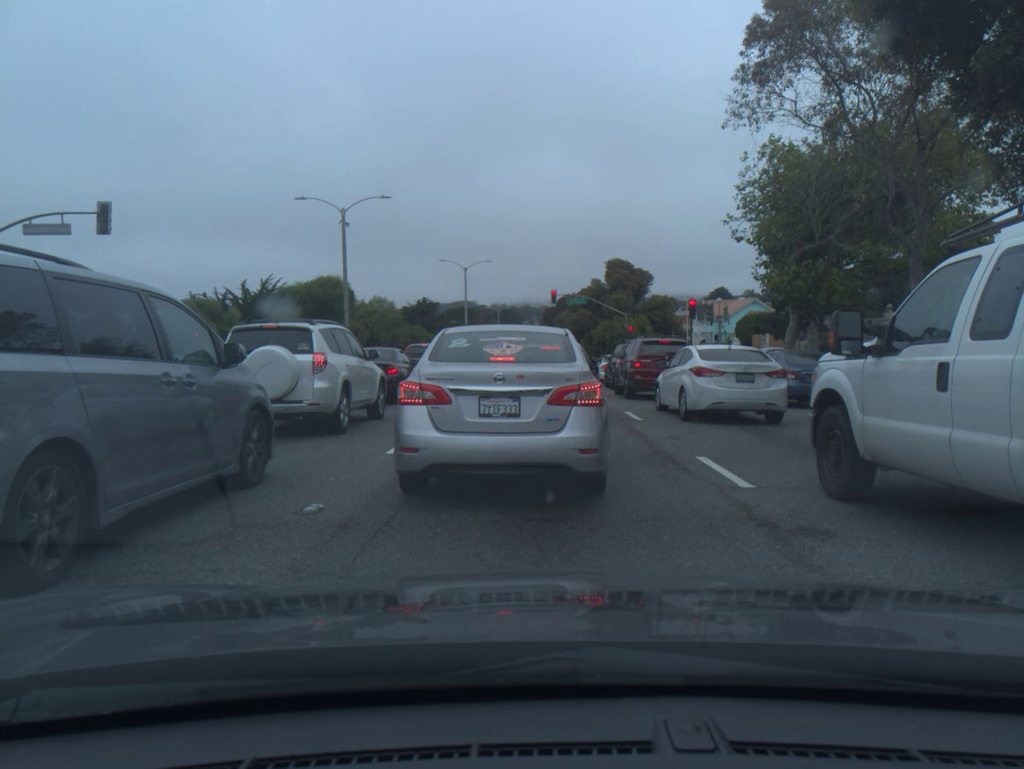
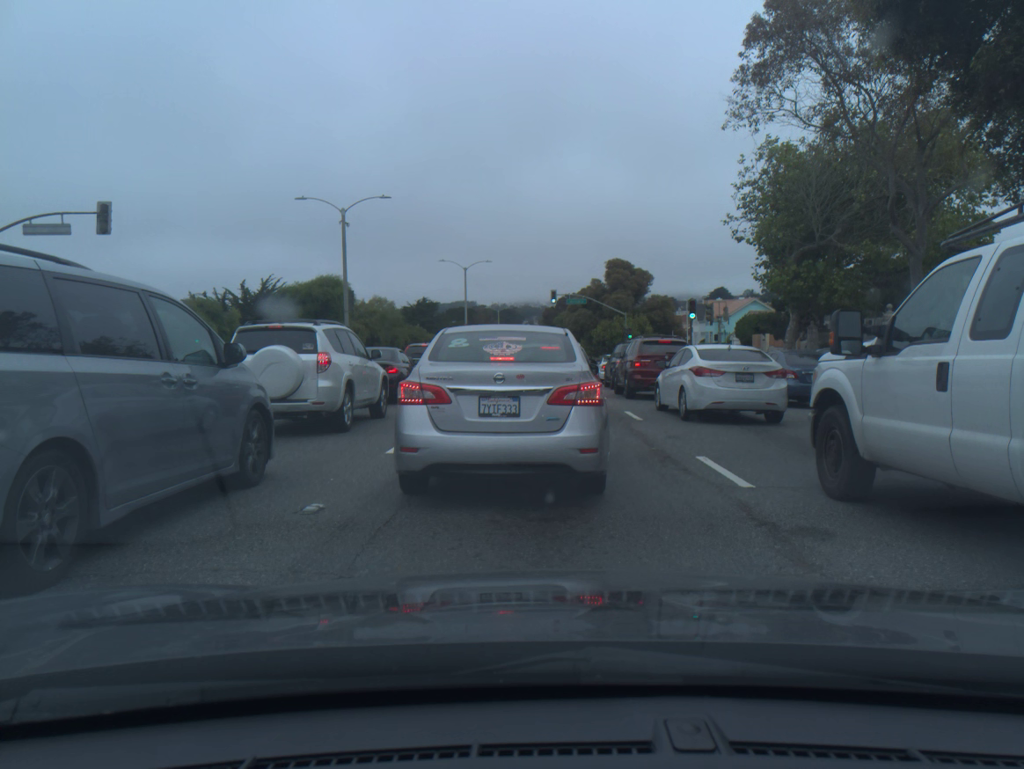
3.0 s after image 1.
(0.0, 0.0) m; 0°
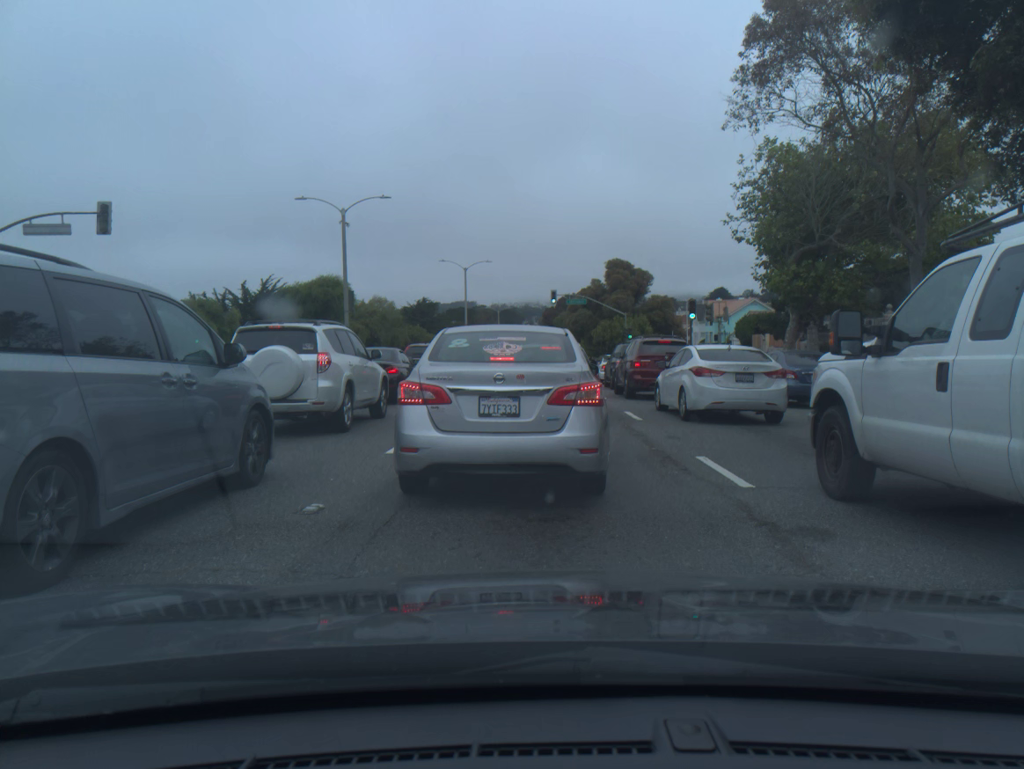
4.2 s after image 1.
(0.0, 0.0) m; 0°
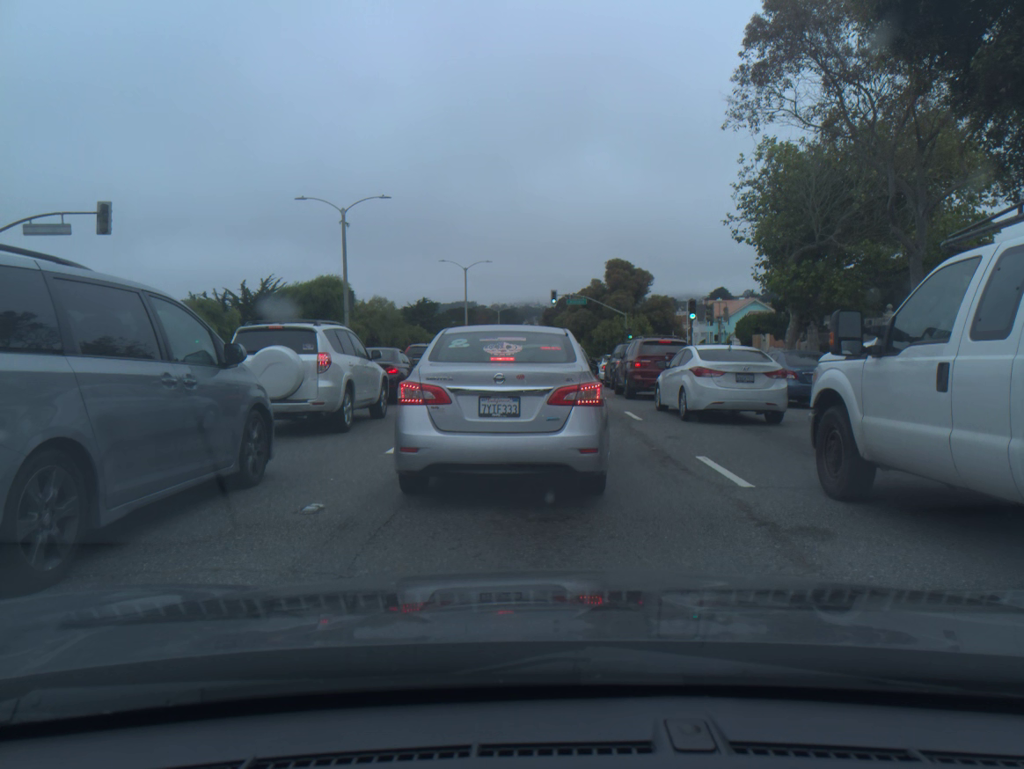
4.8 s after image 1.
(0.0, 0.0) m; 0°
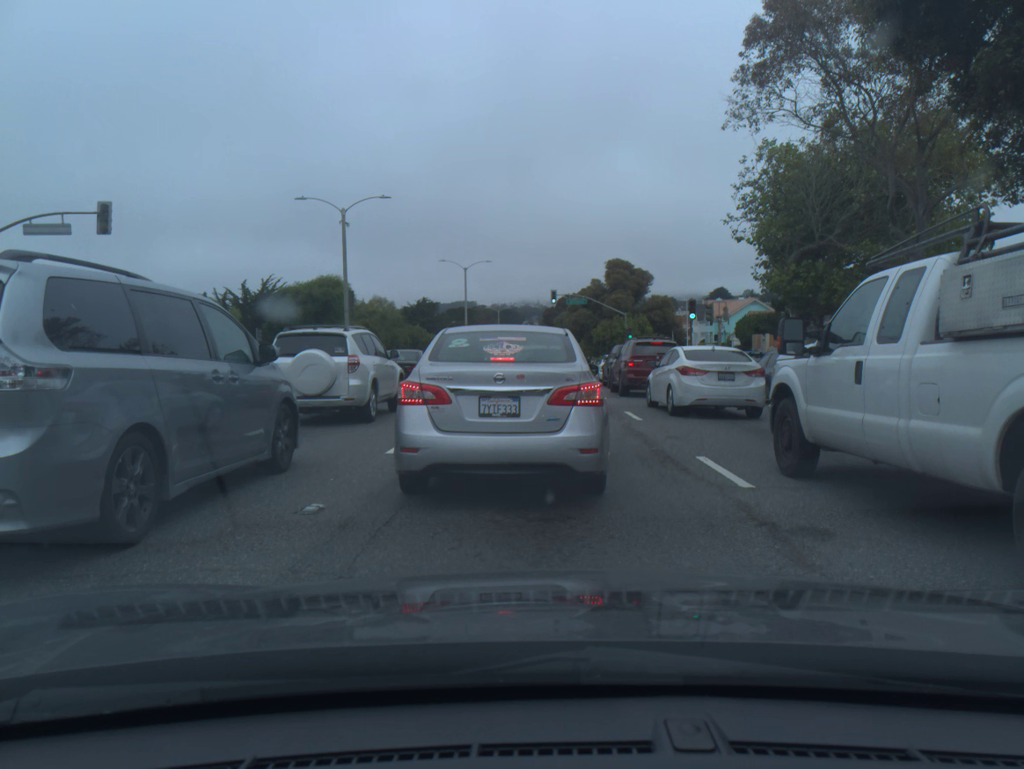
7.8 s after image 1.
(0.0, 0.0) m; 0°
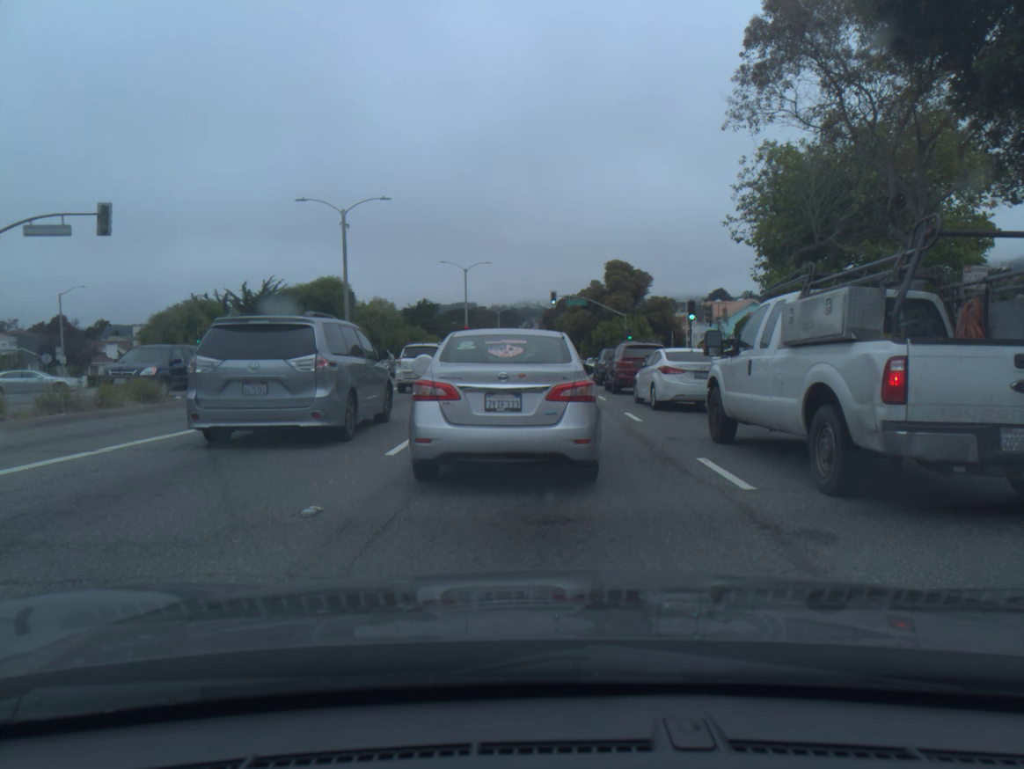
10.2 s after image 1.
(0.0, 0.0) m; 0°
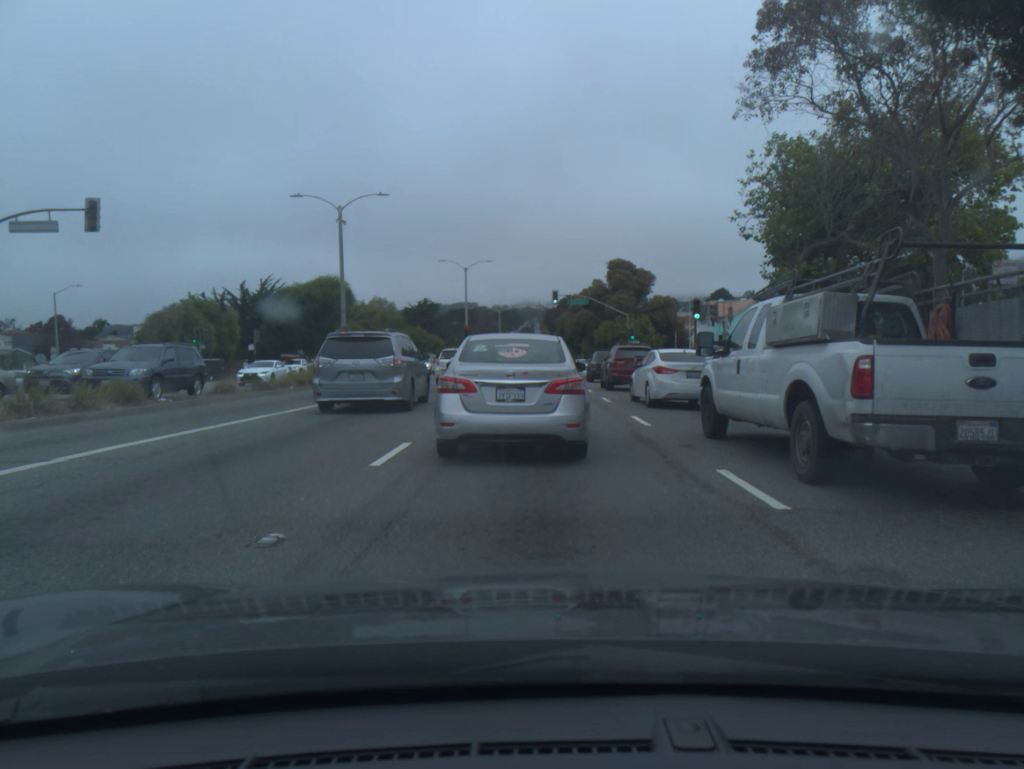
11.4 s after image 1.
(0.0, +0.9) m; 0°
